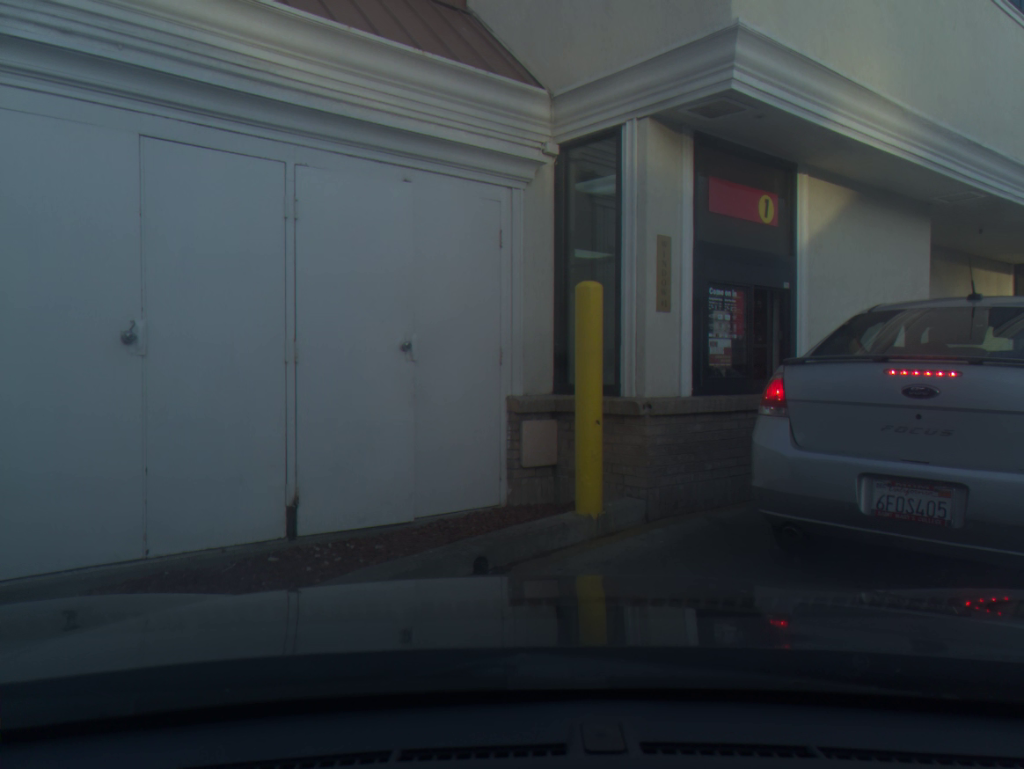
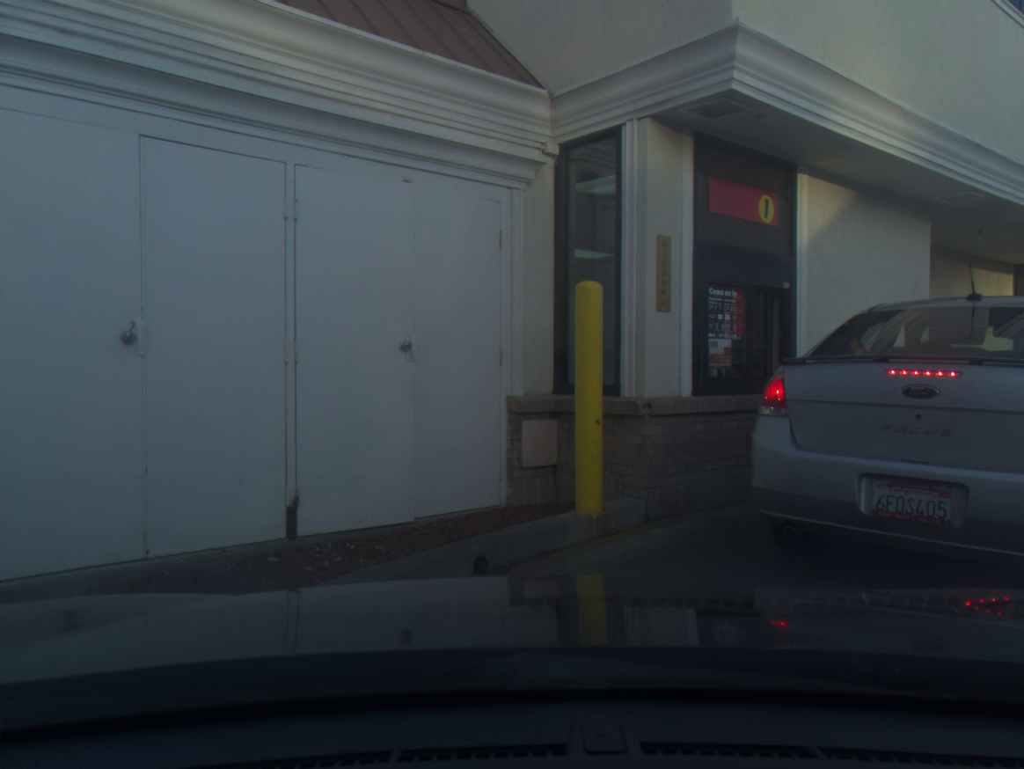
(0.0, -0.1) m; 0°
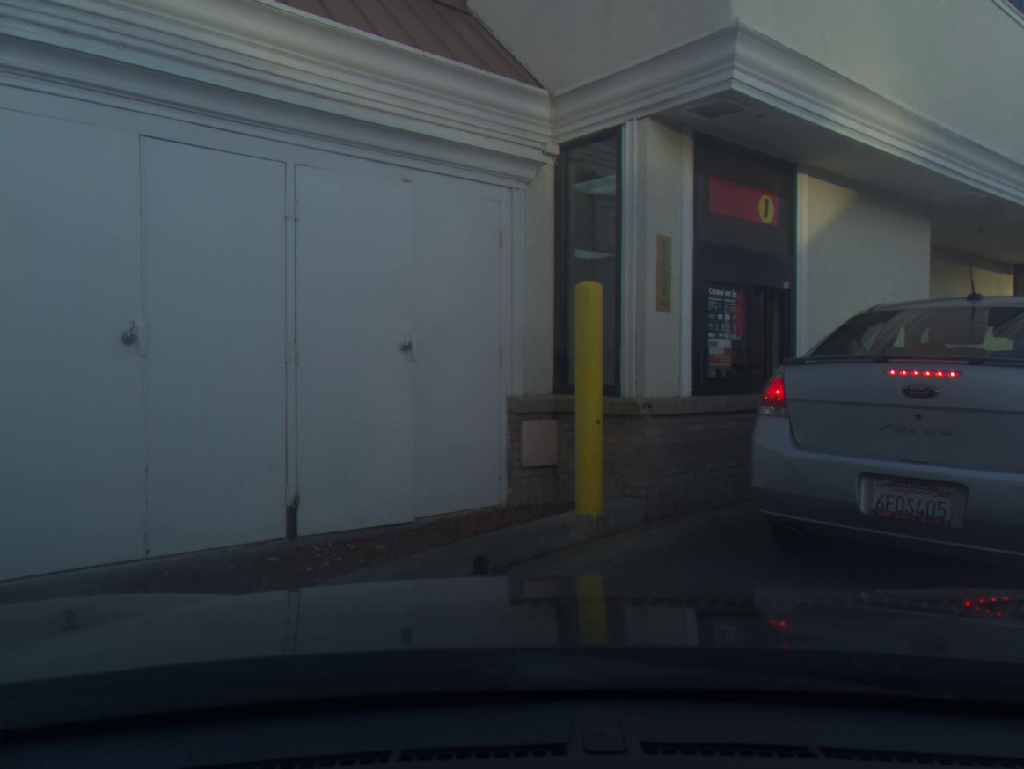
(0.0, 0.0) m; 0°
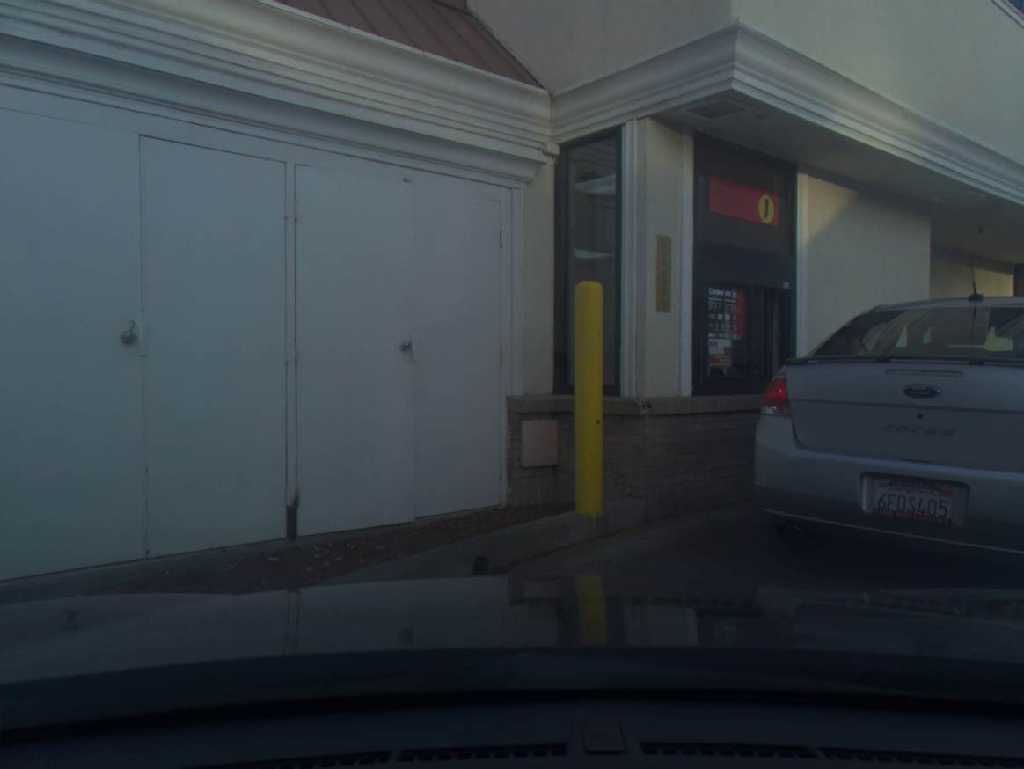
(0.0, 0.0) m; -1°
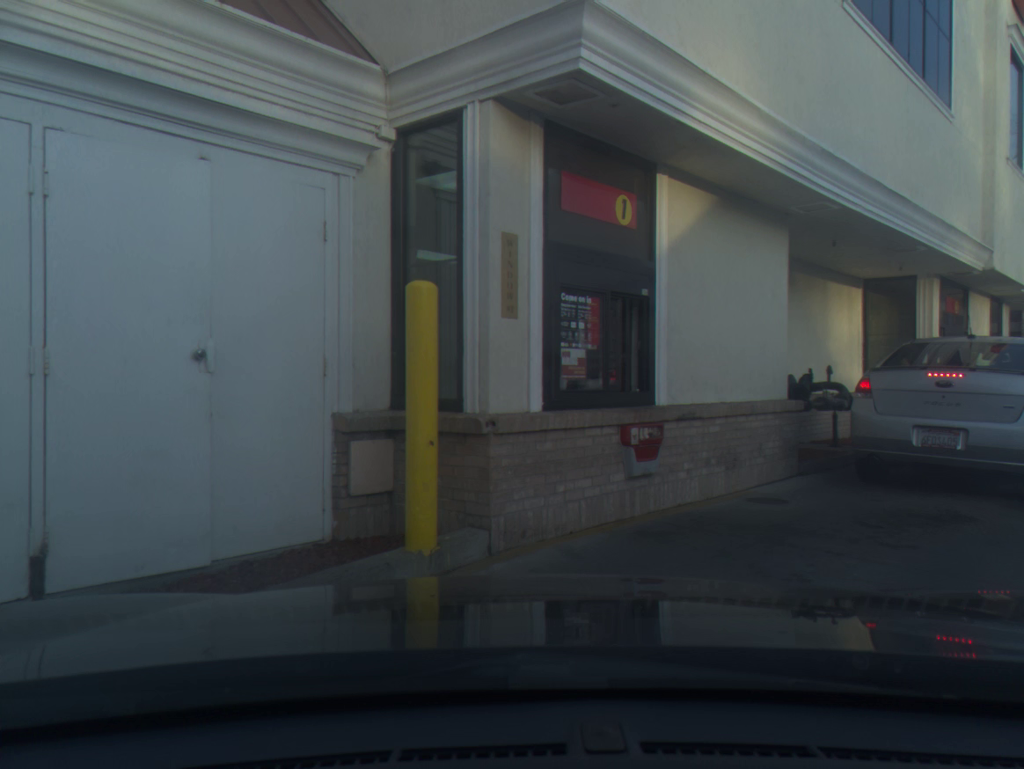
(+0.2, +0.4) m; +6°
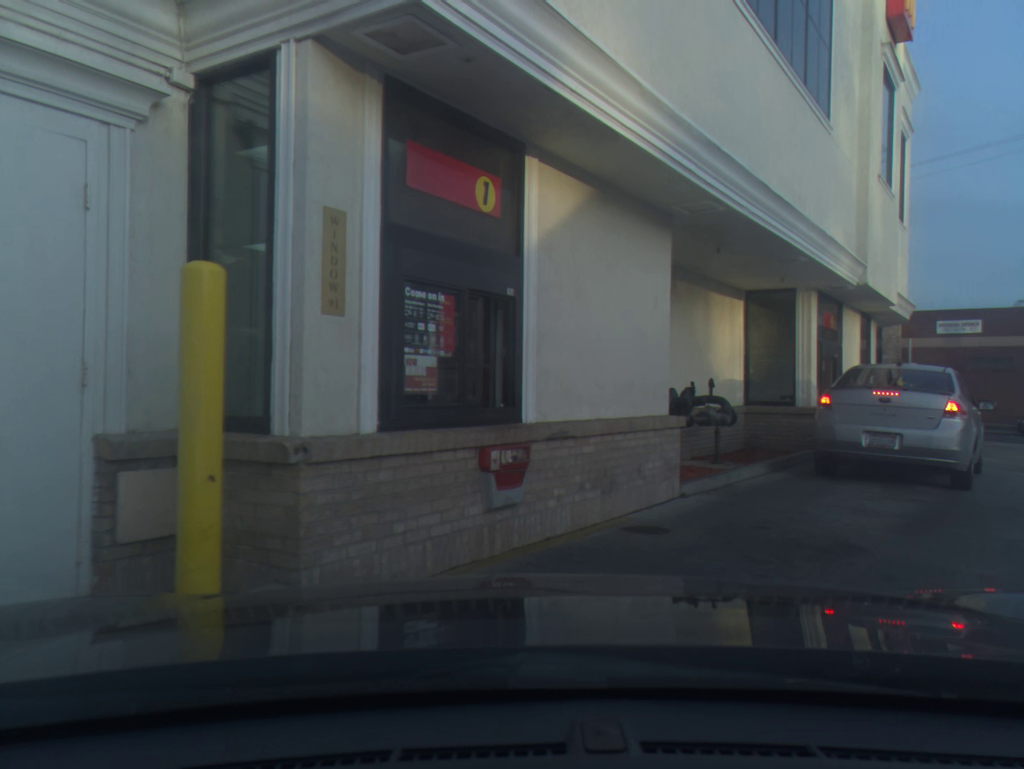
(+0.1, +0.8) m; +6°
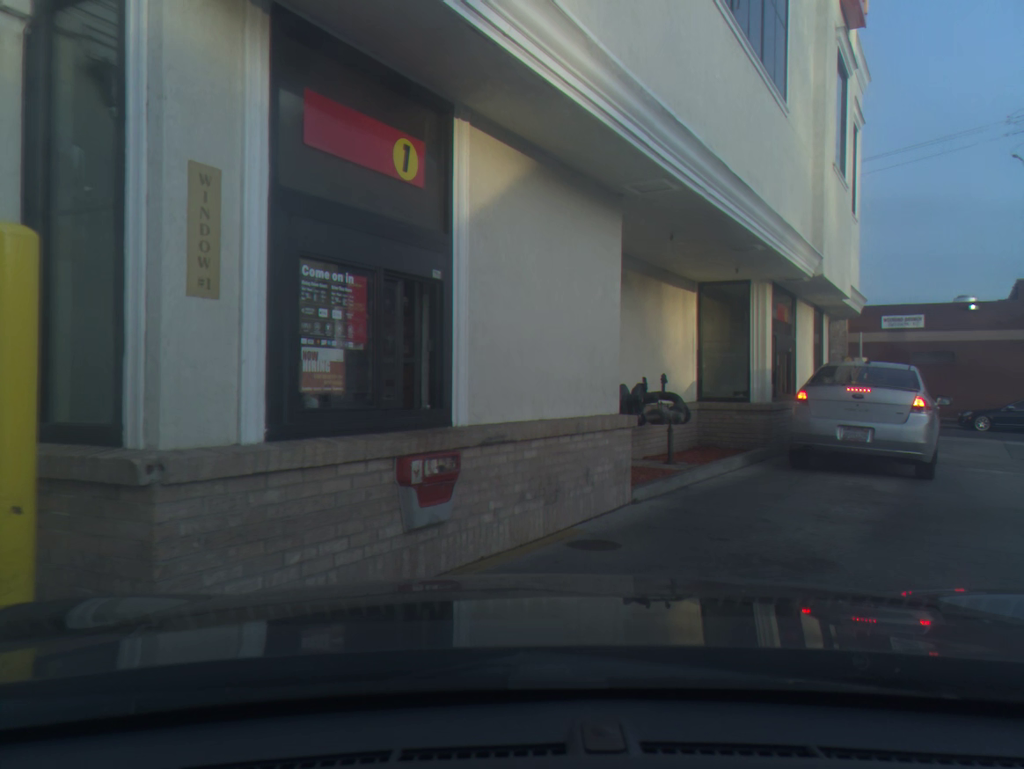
(0.0, +0.6) m; +3°
